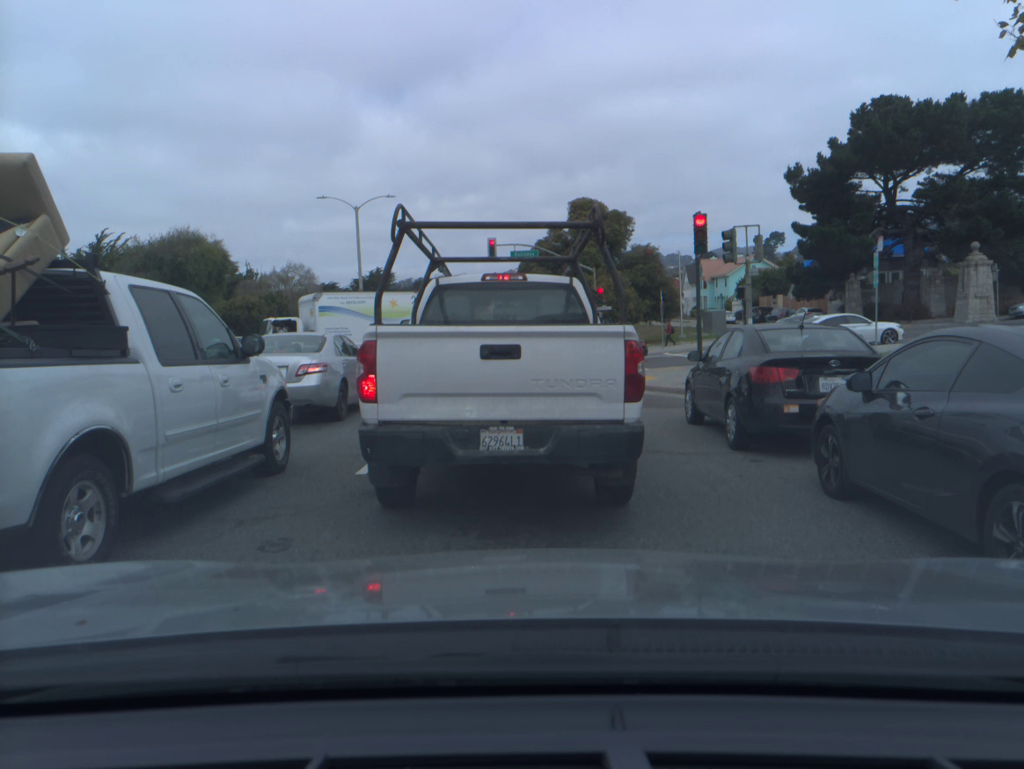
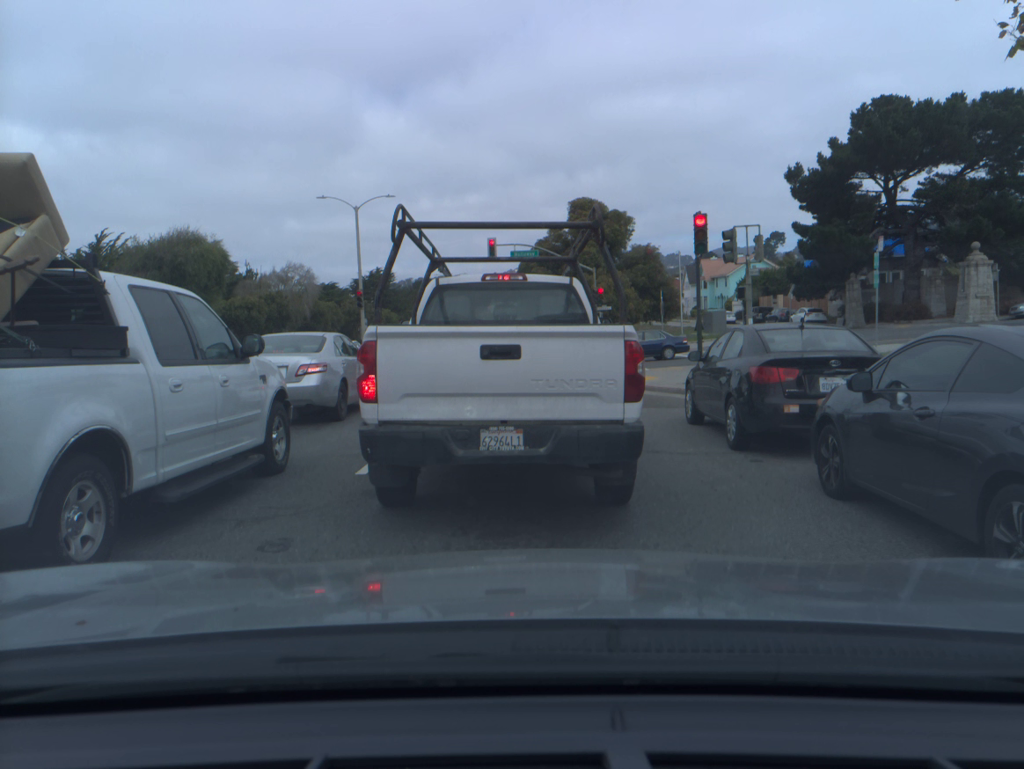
(0.0, +0.1) m; 0°
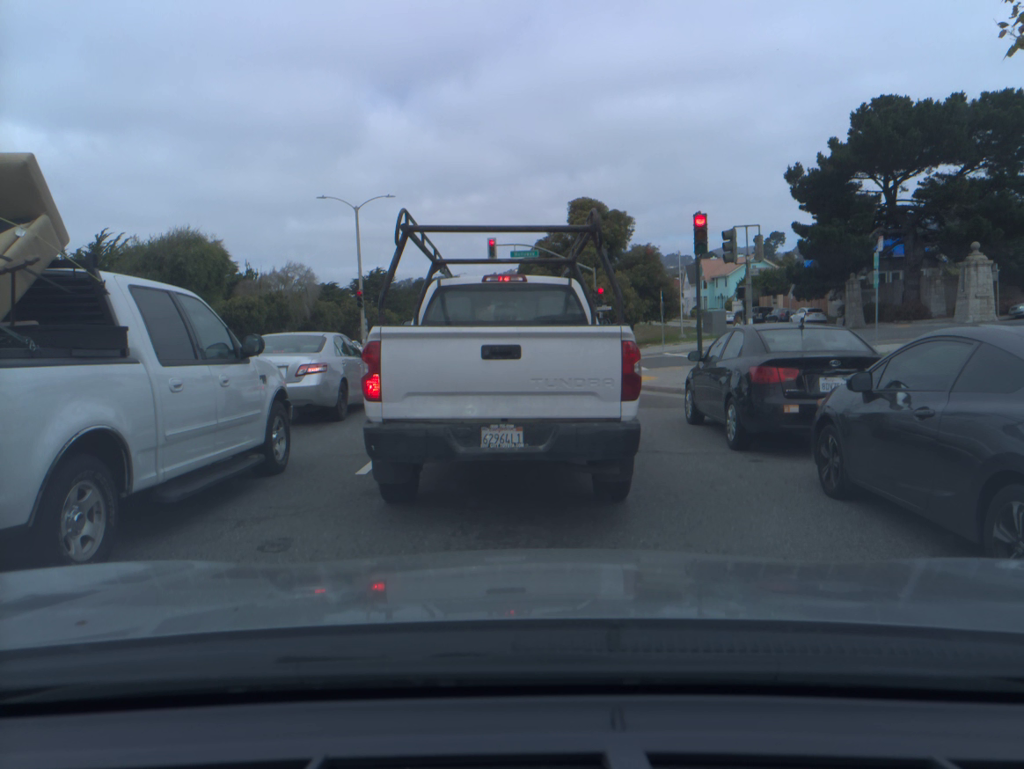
(0.0, 0.0) m; 0°
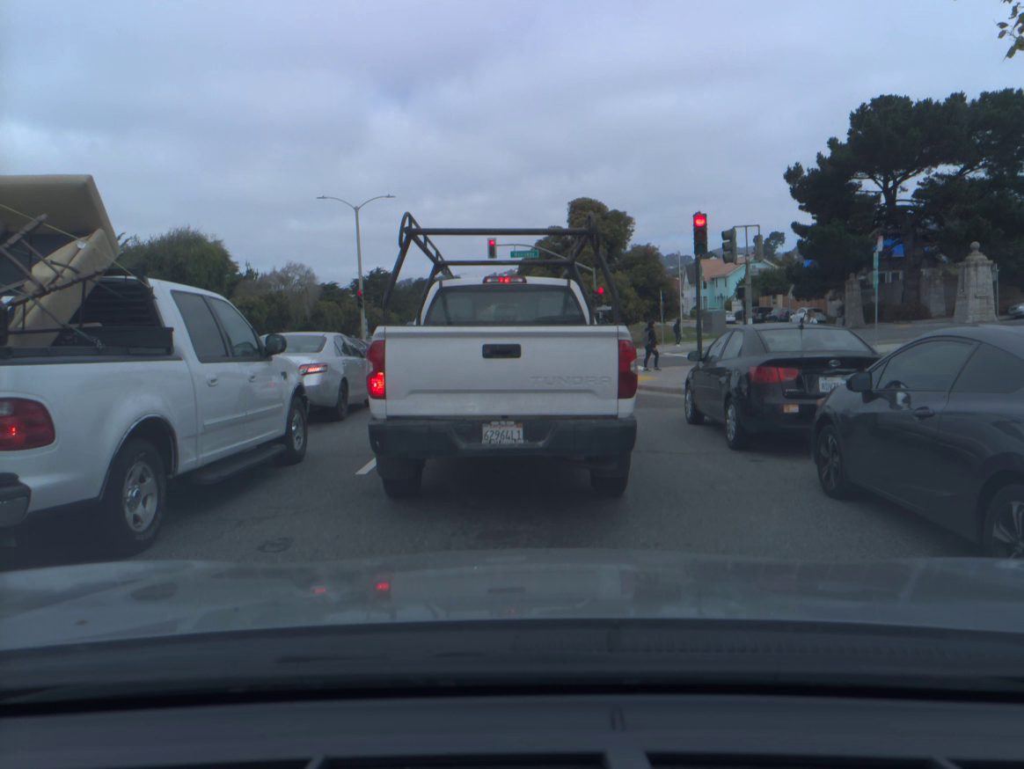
(0.0, -0.1) m; 0°
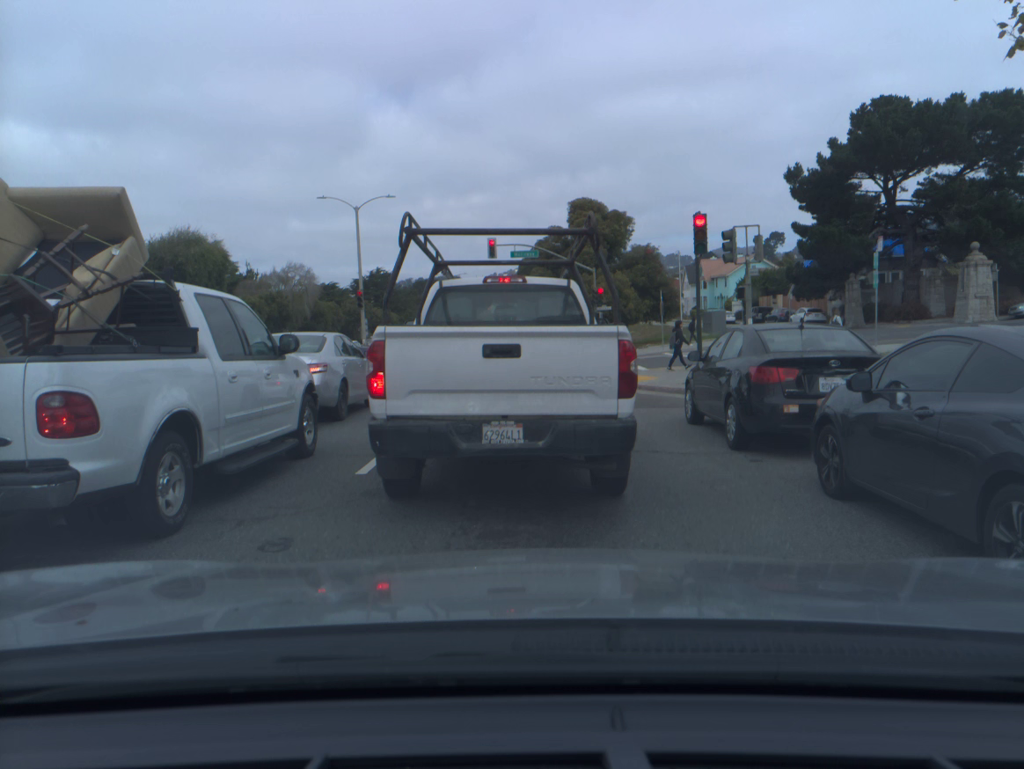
(0.0, 0.0) m; 0°
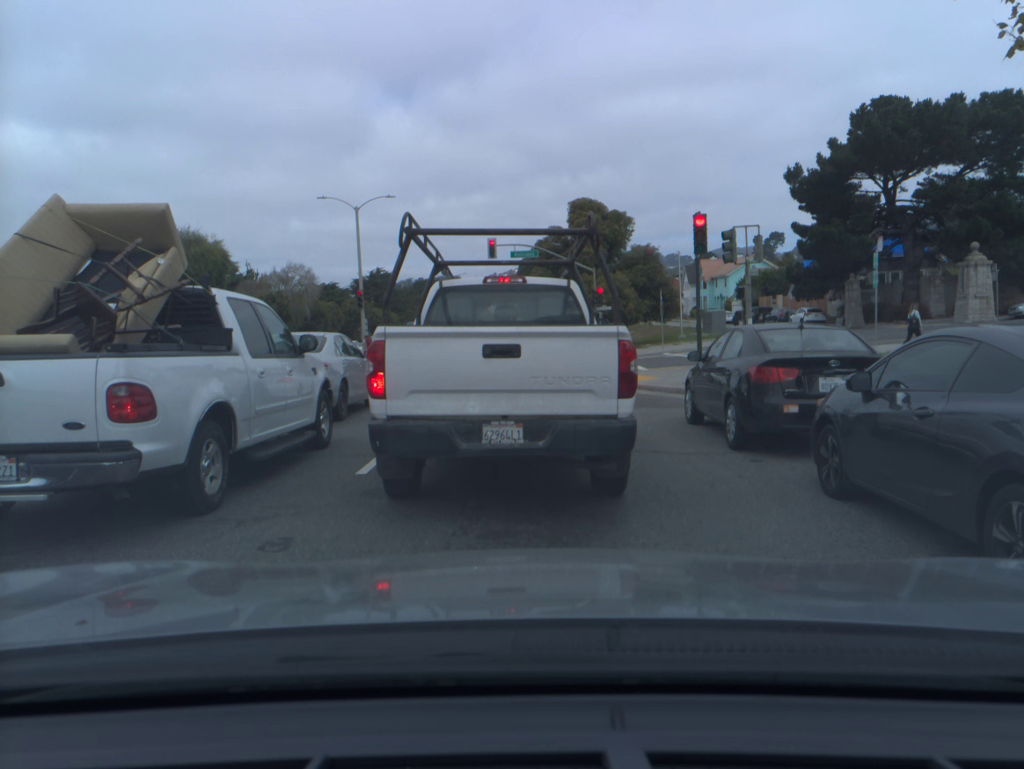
(0.0, 0.0) m; 0°
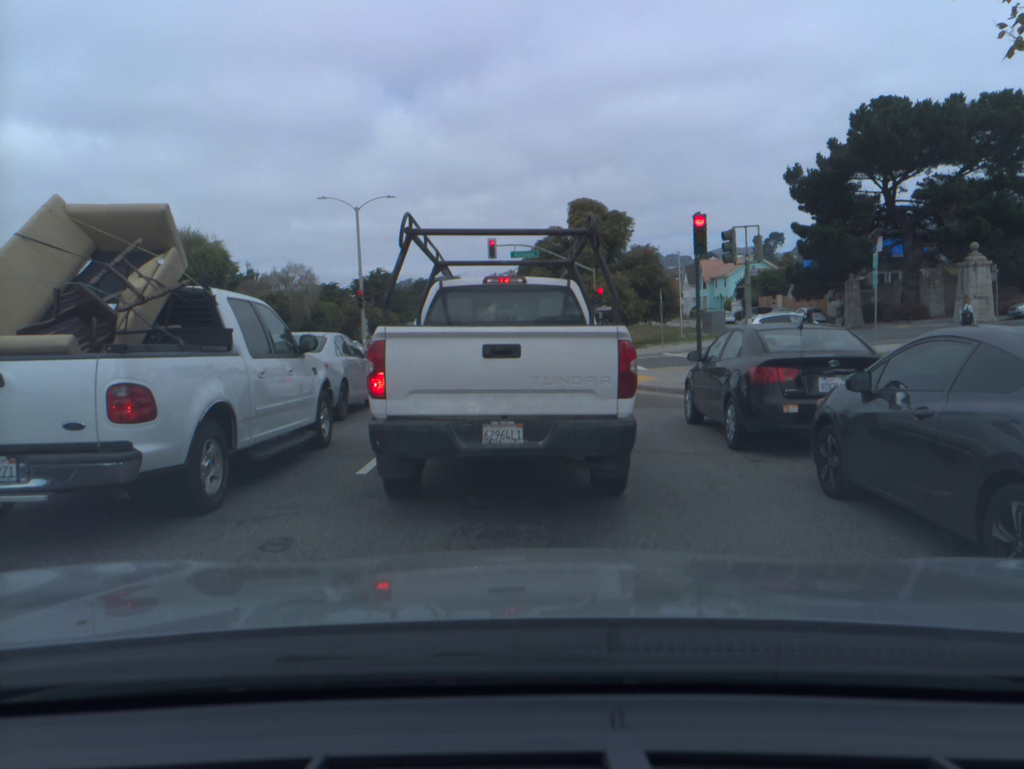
(0.0, 0.0) m; 0°
